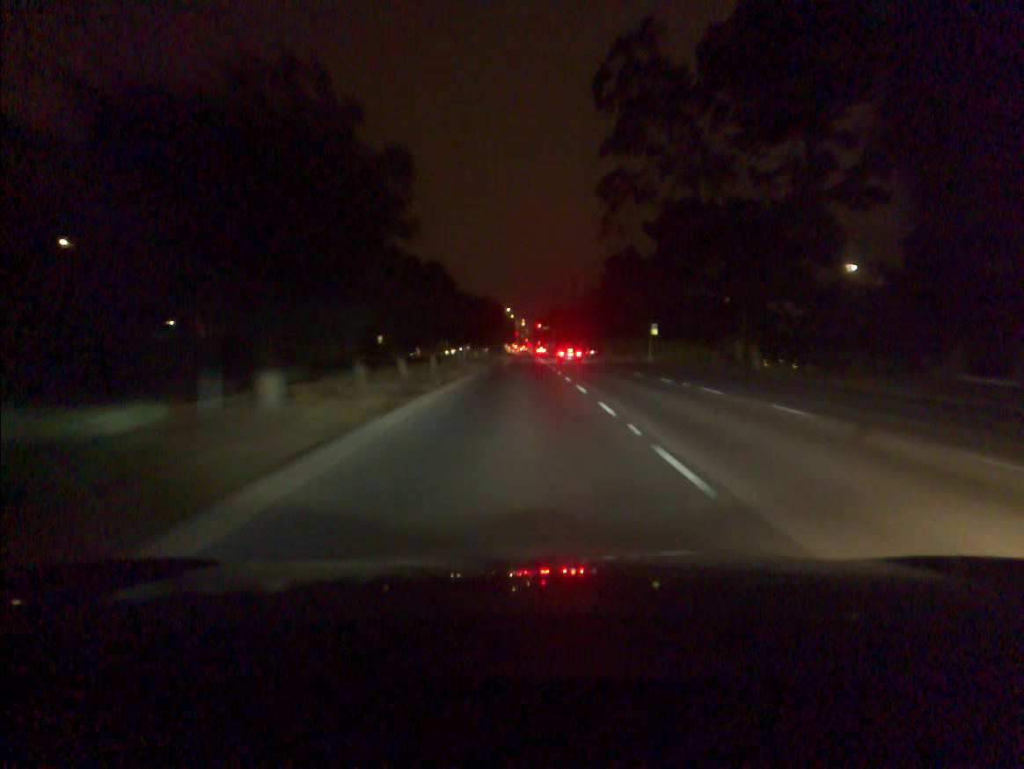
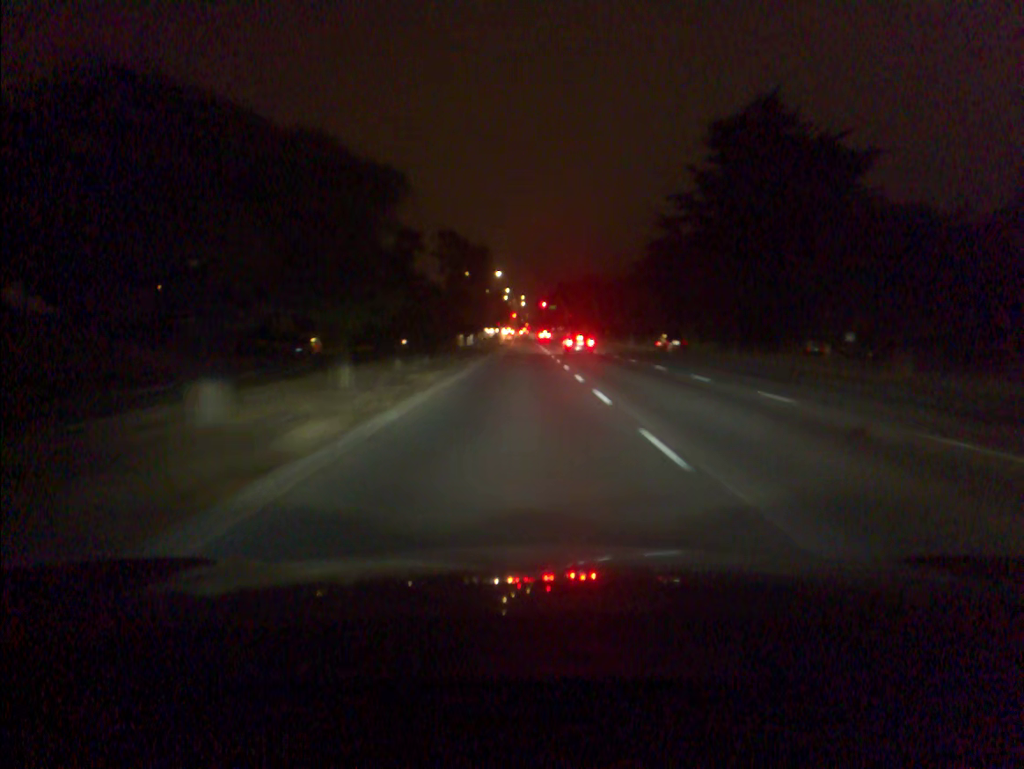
(+0.1, +63.9) m; 0°
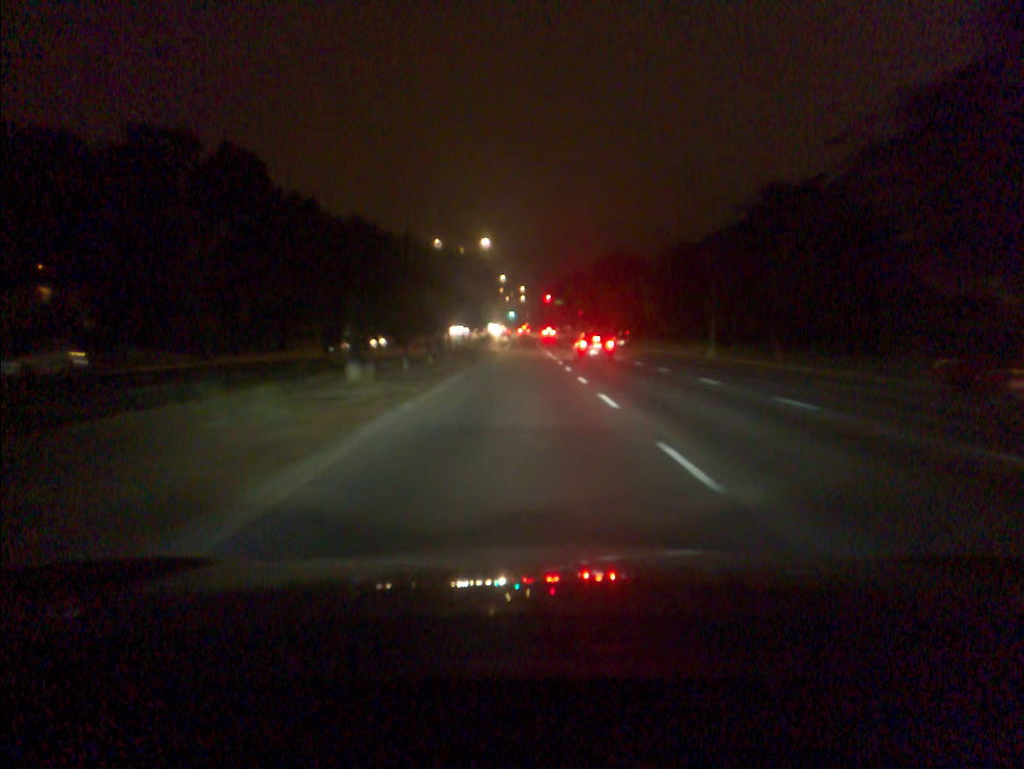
(0.0, +37.0) m; 0°
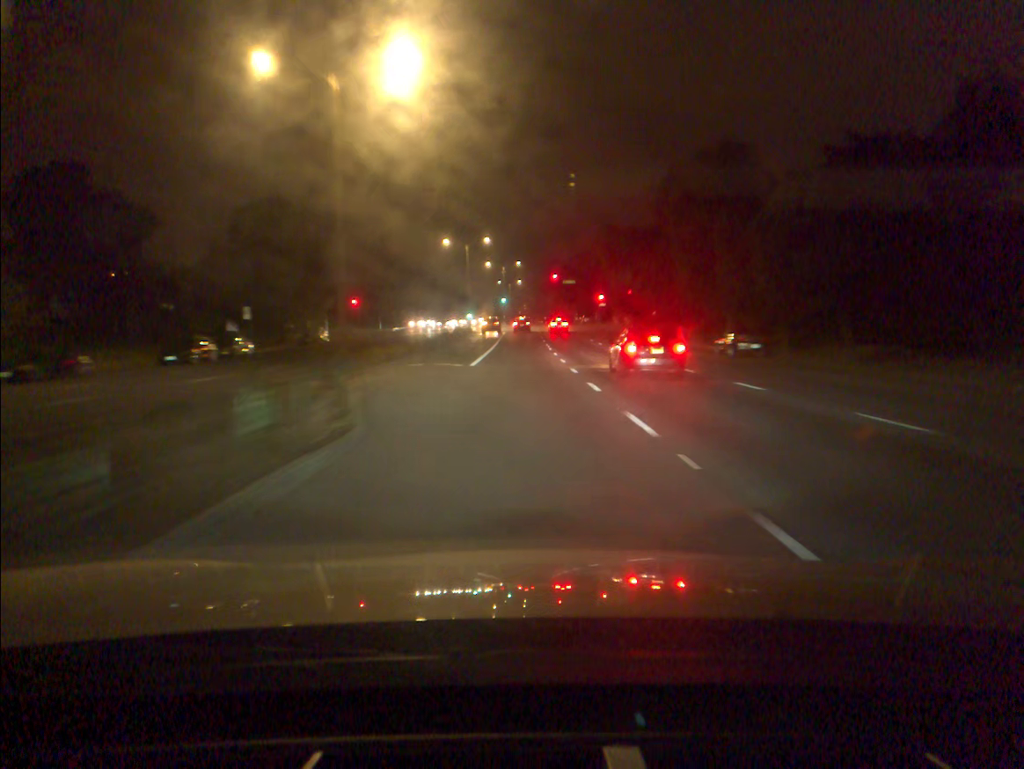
(0.0, +46.9) m; 0°
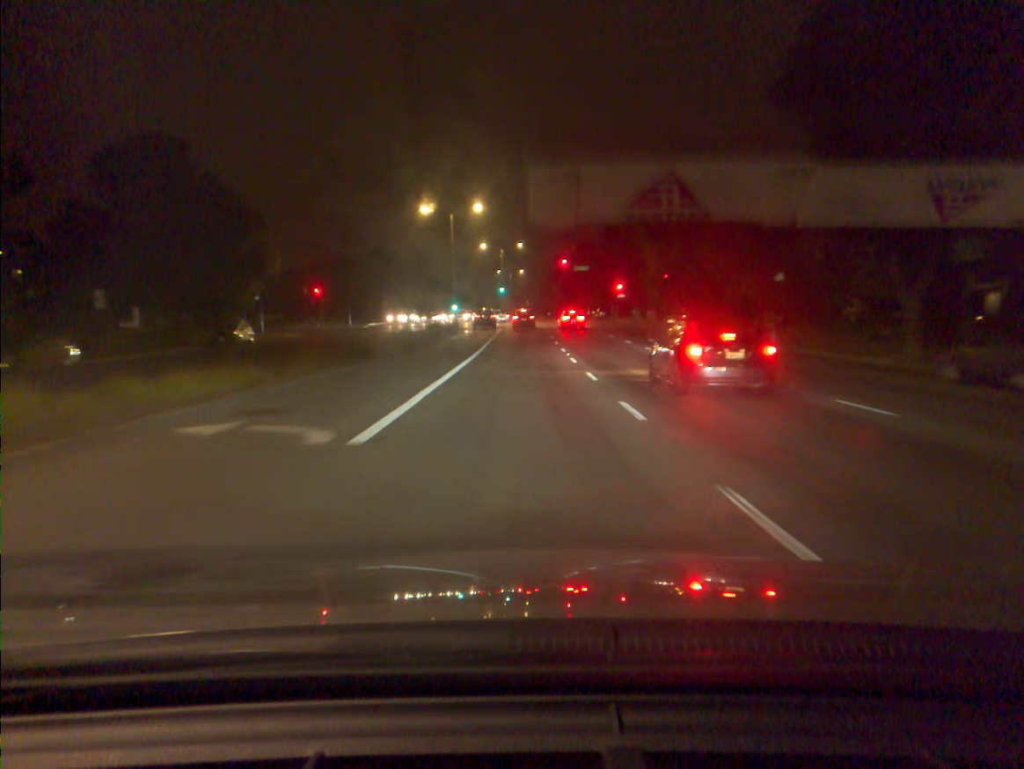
(0.0, +21.0) m; 0°
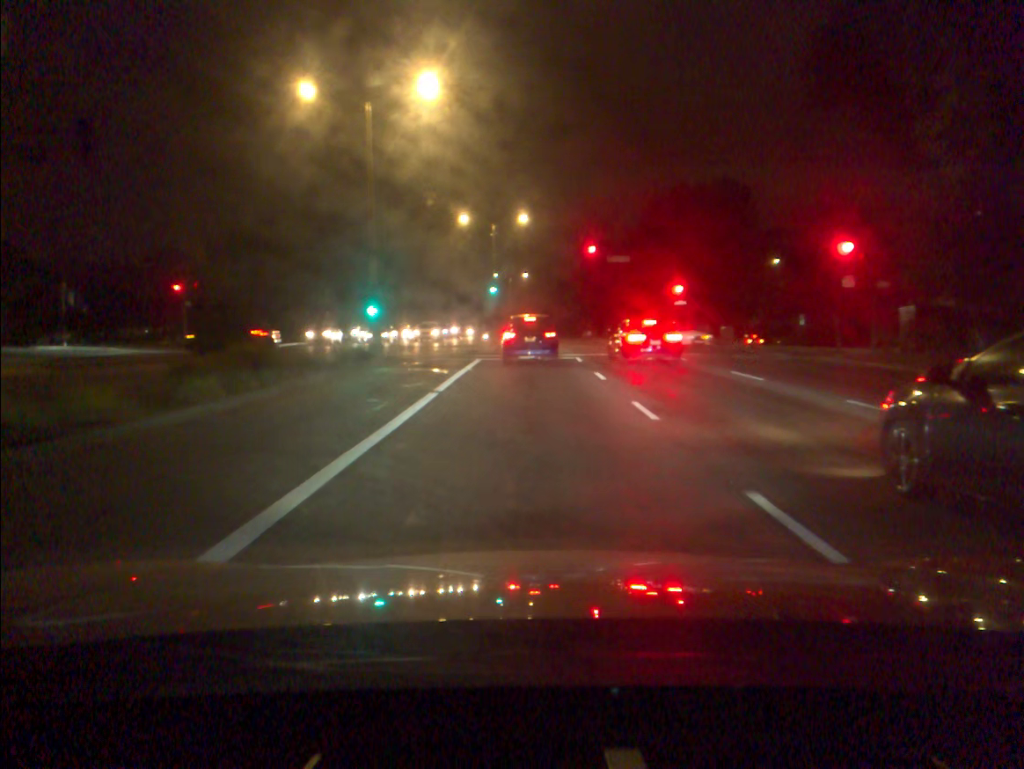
(-0.2, +36.4) m; 0°
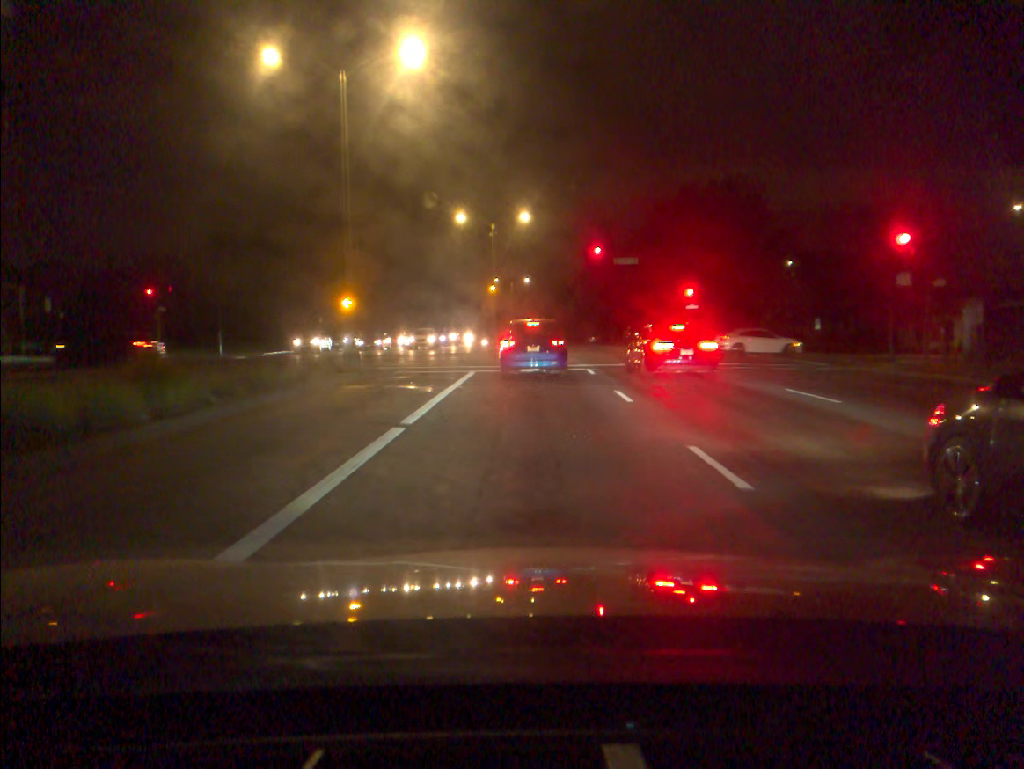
(0.0, +4.6) m; 0°
